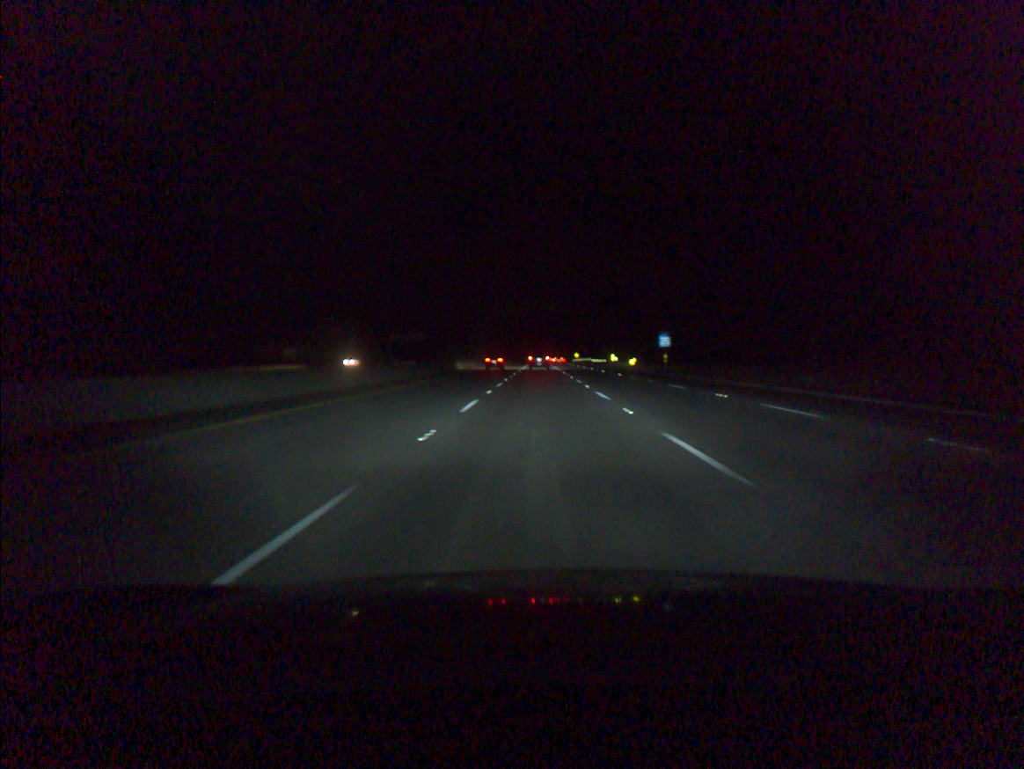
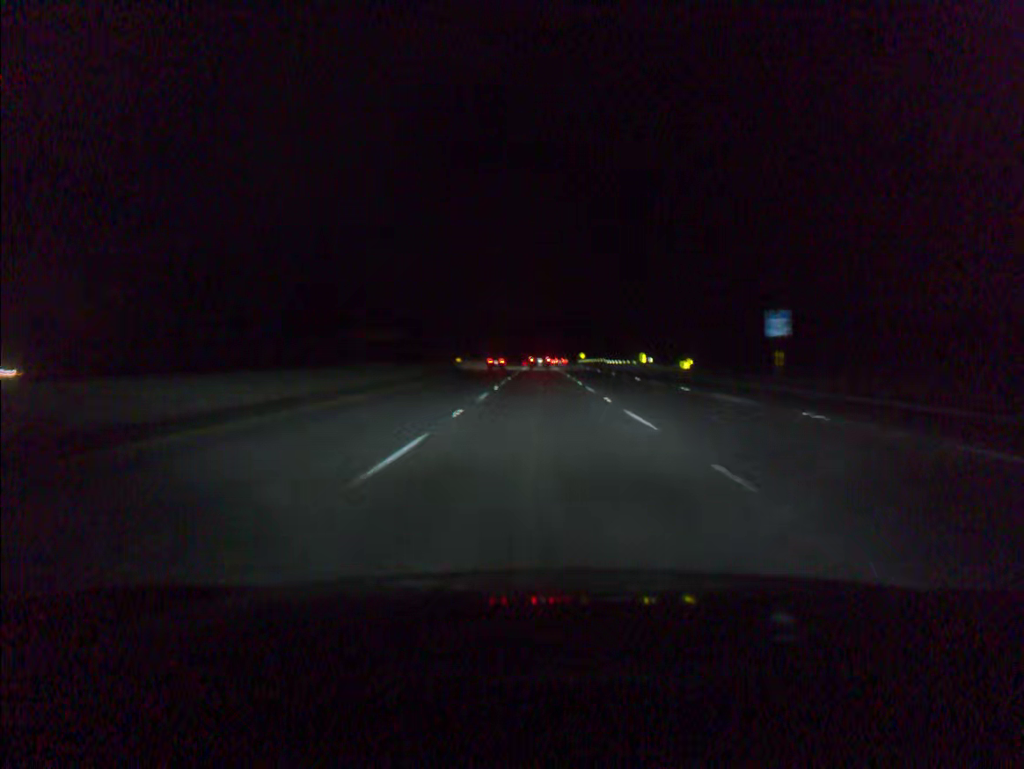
(0.0, +38.6) m; 0°
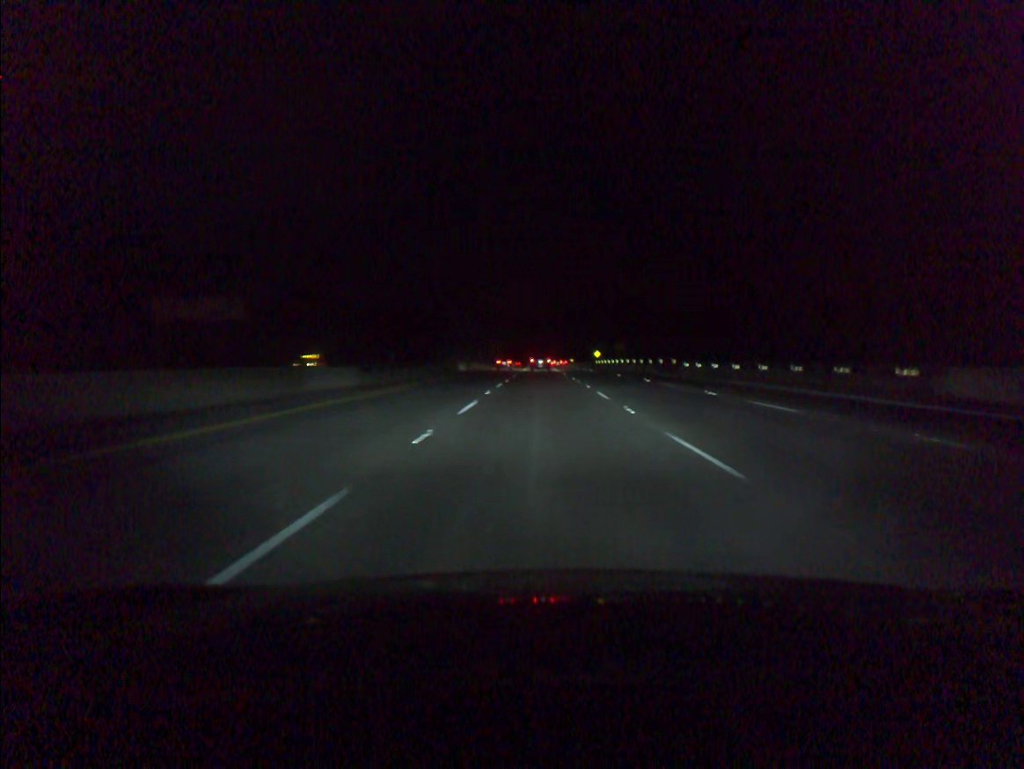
(-0.2, +78.0) m; 0°
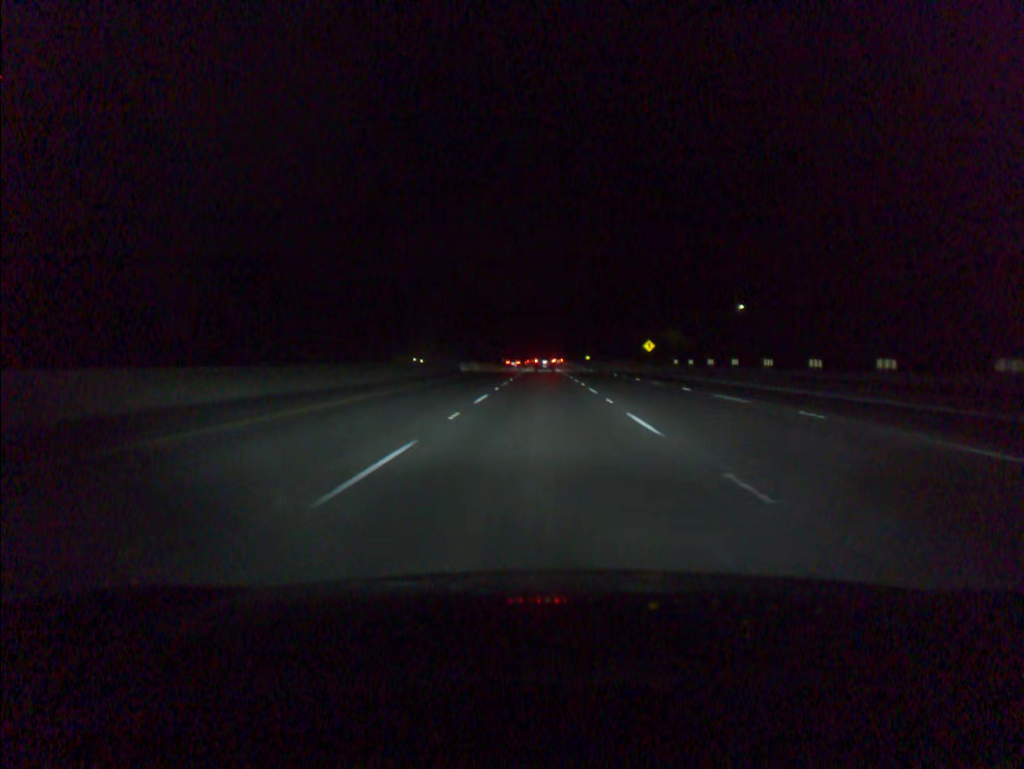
(0.0, +97.7) m; 0°
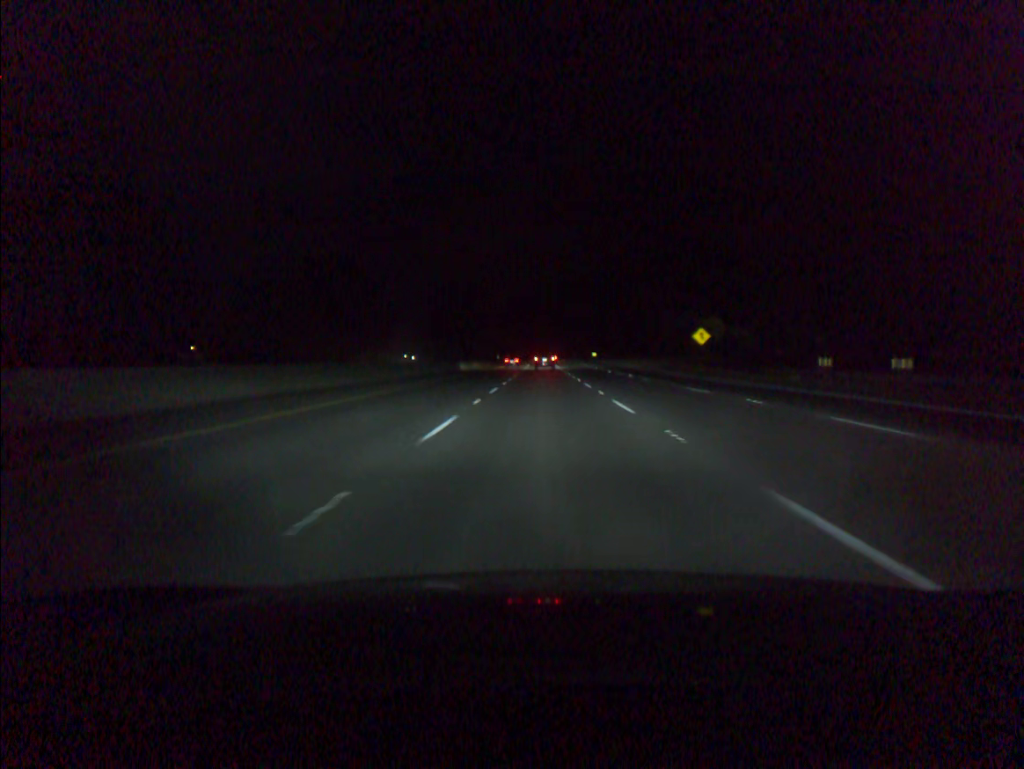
(0.0, +39.1) m; 0°
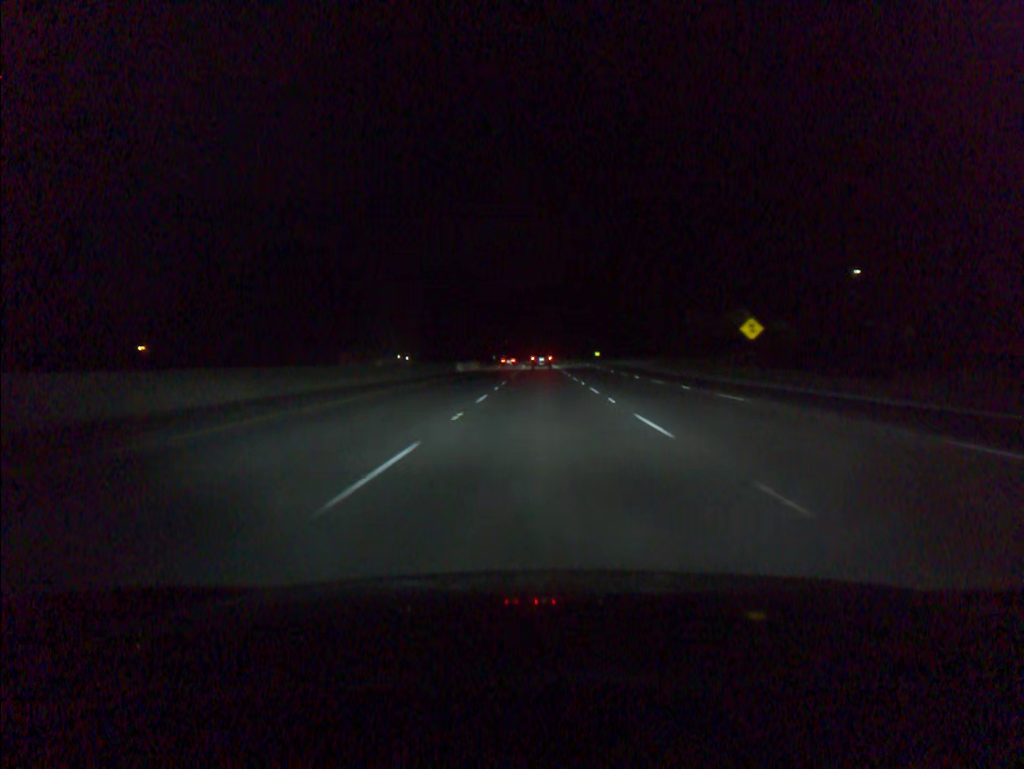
(0.0, +19.5) m; 0°
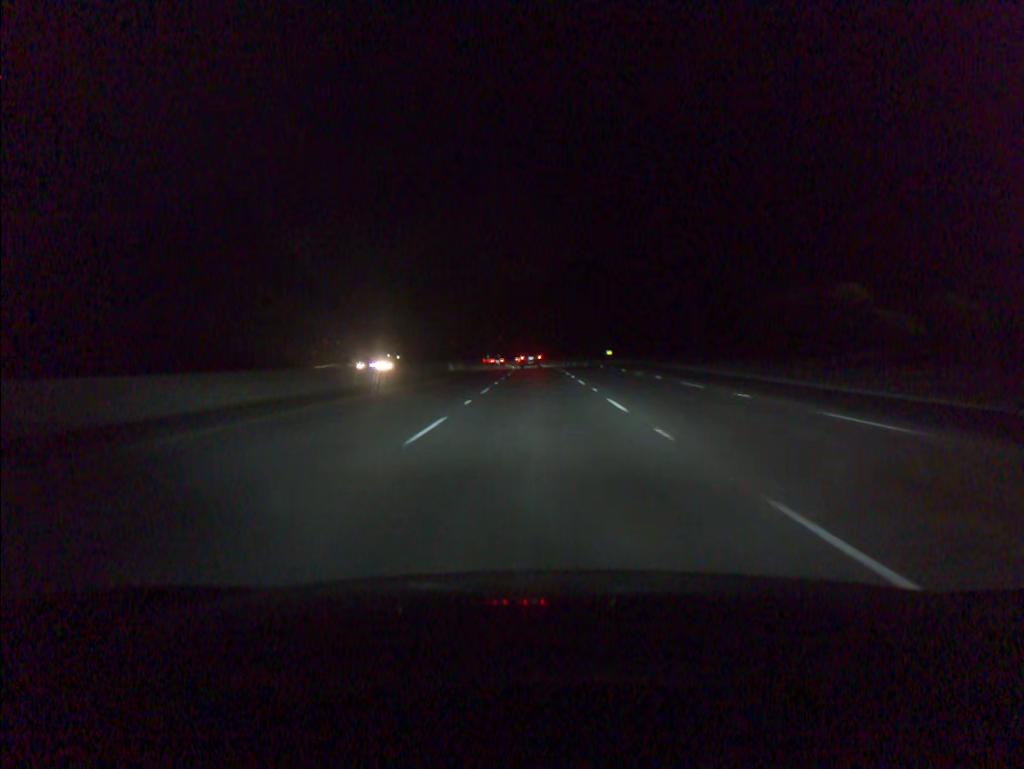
(+0.1, +39.1) m; 0°
